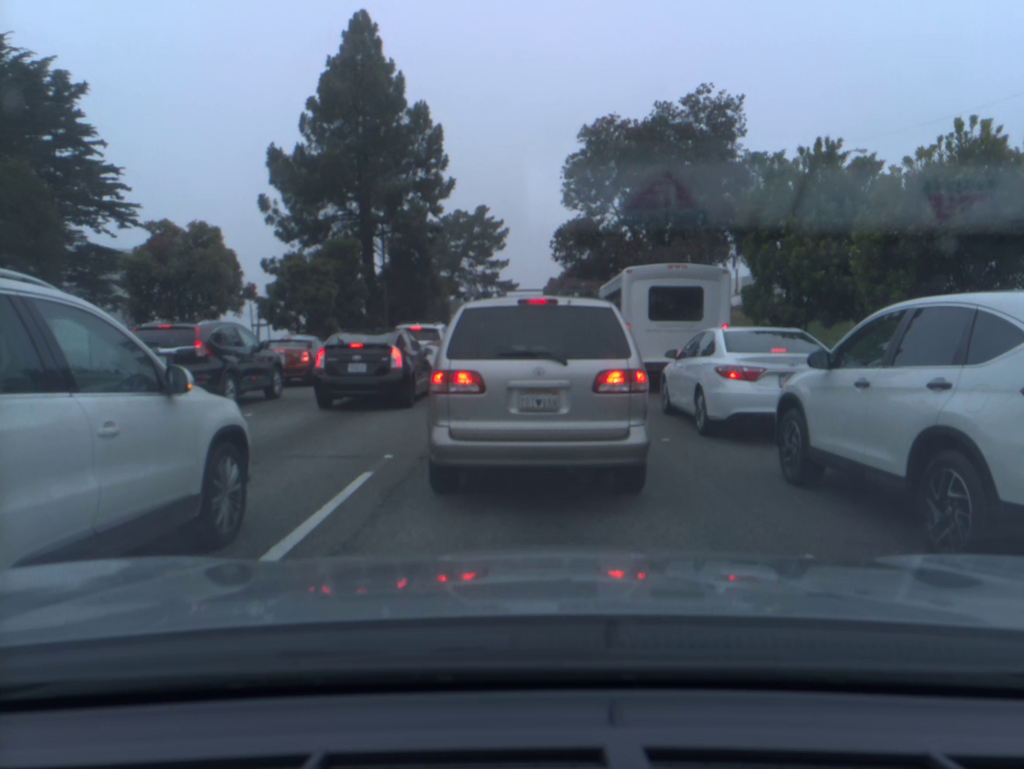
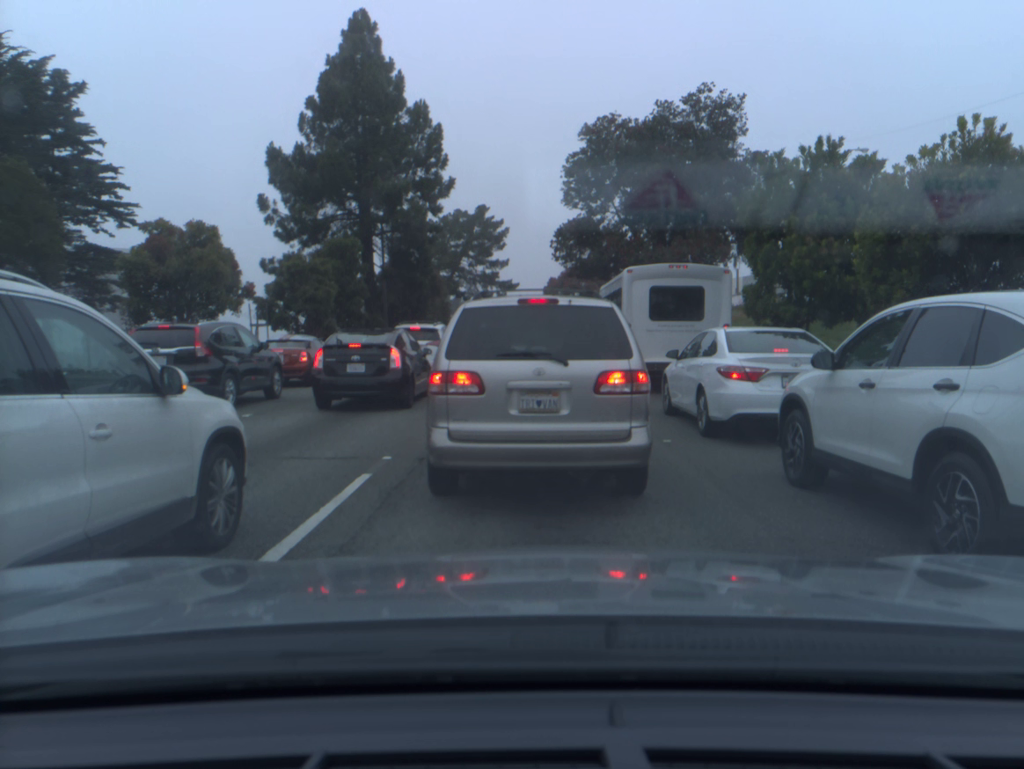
(0.0, +0.1) m; 0°
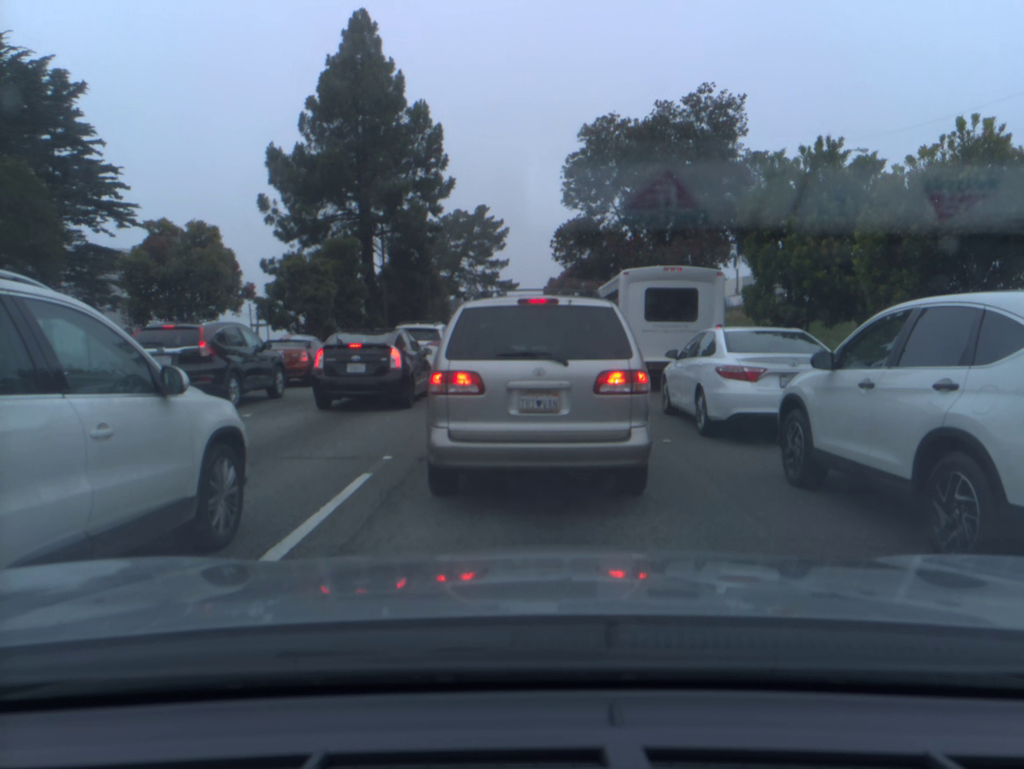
(0.0, 0.0) m; 0°
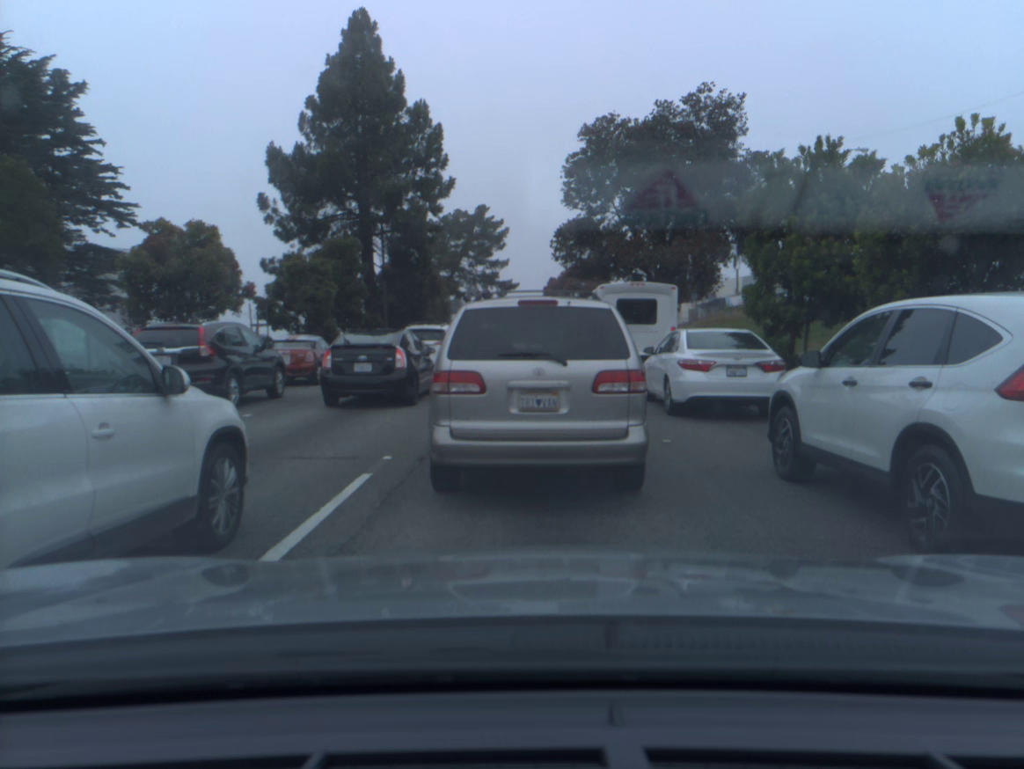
(0.0, 0.0) m; +1°
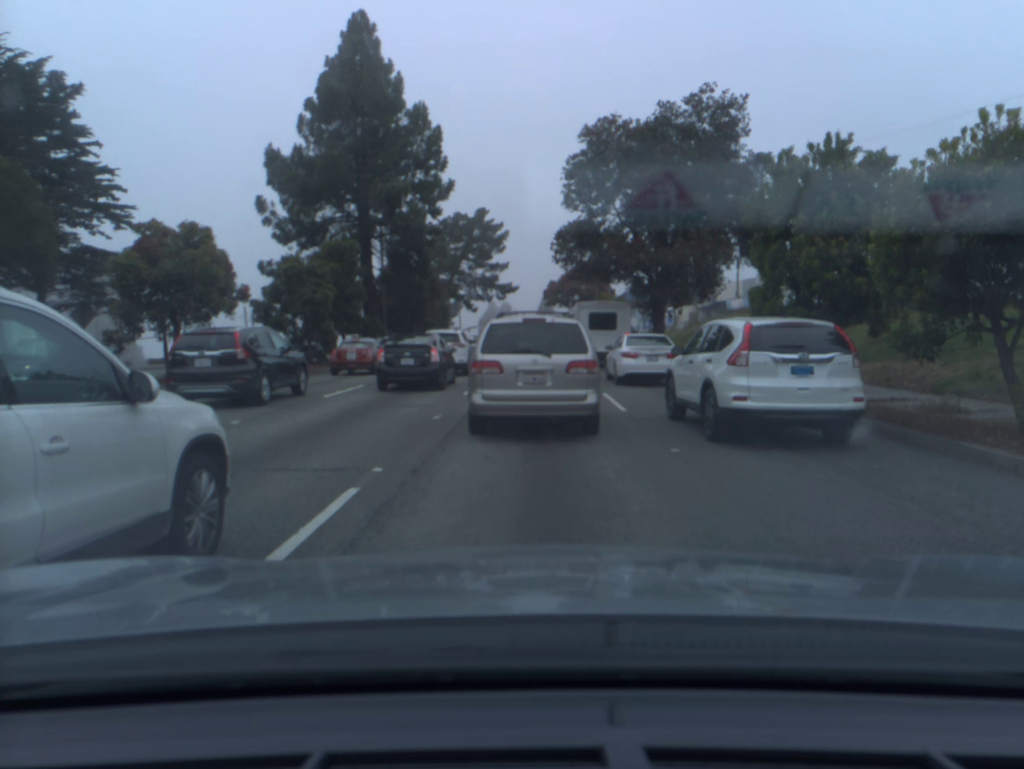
(+0.1, +0.5) m; +1°
